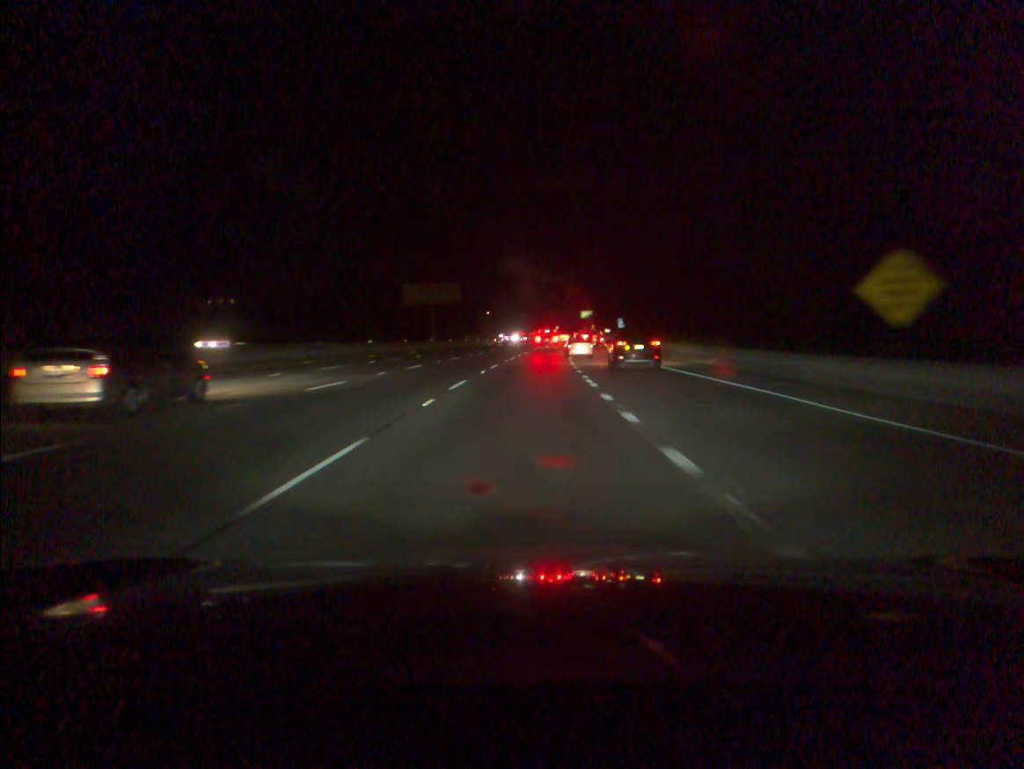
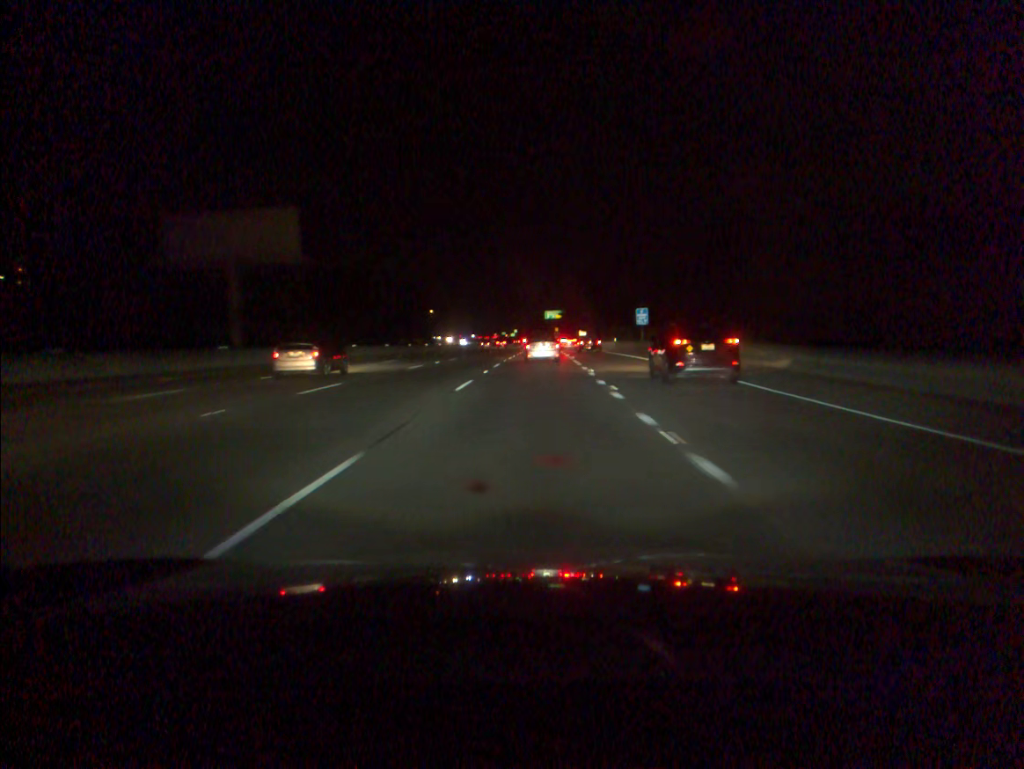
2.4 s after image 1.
(+1.6, +59.7) m; +3°
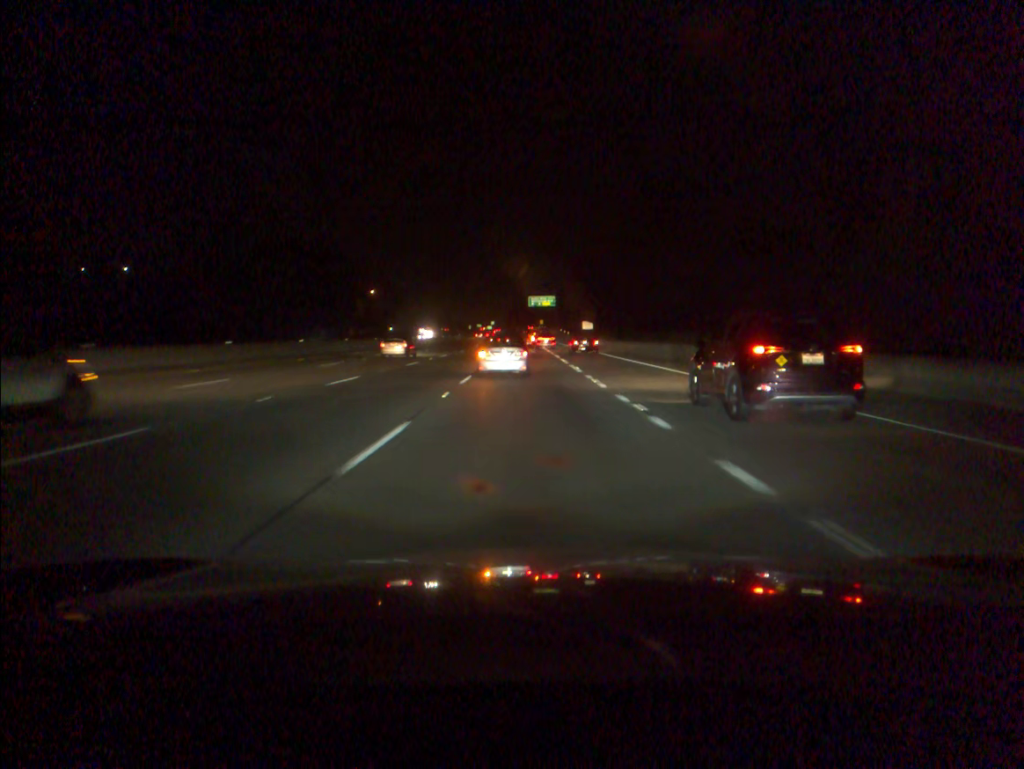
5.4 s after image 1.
(+1.3, +69.7) m; +1°
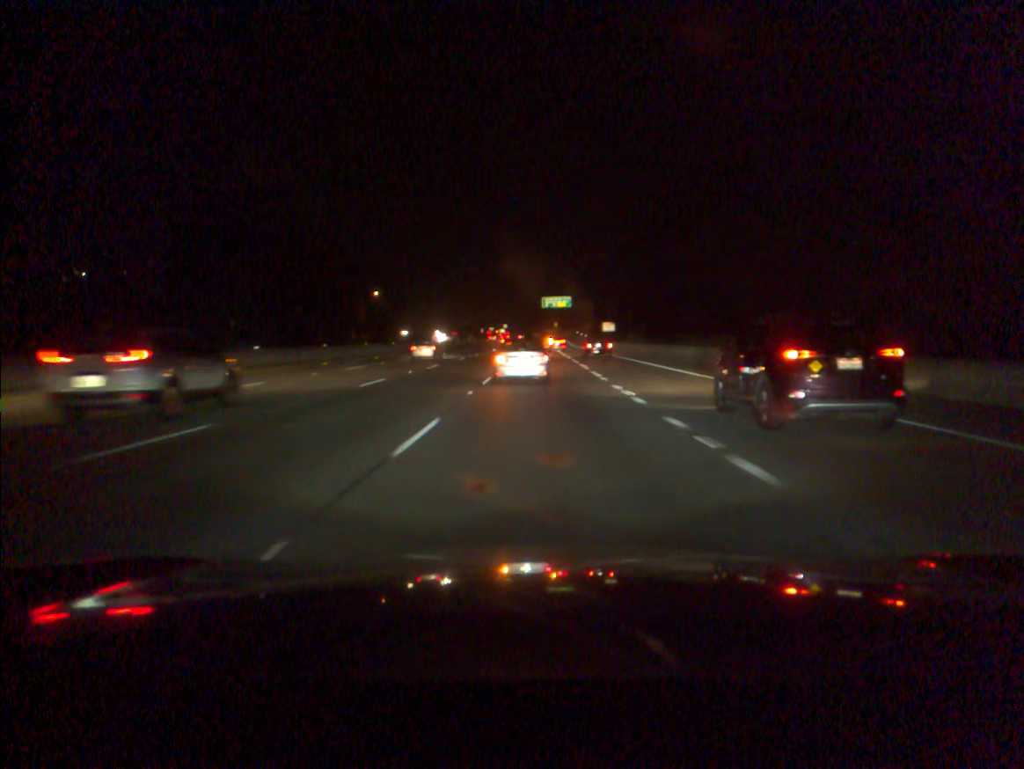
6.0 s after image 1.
(-0.1, +13.0) m; -1°
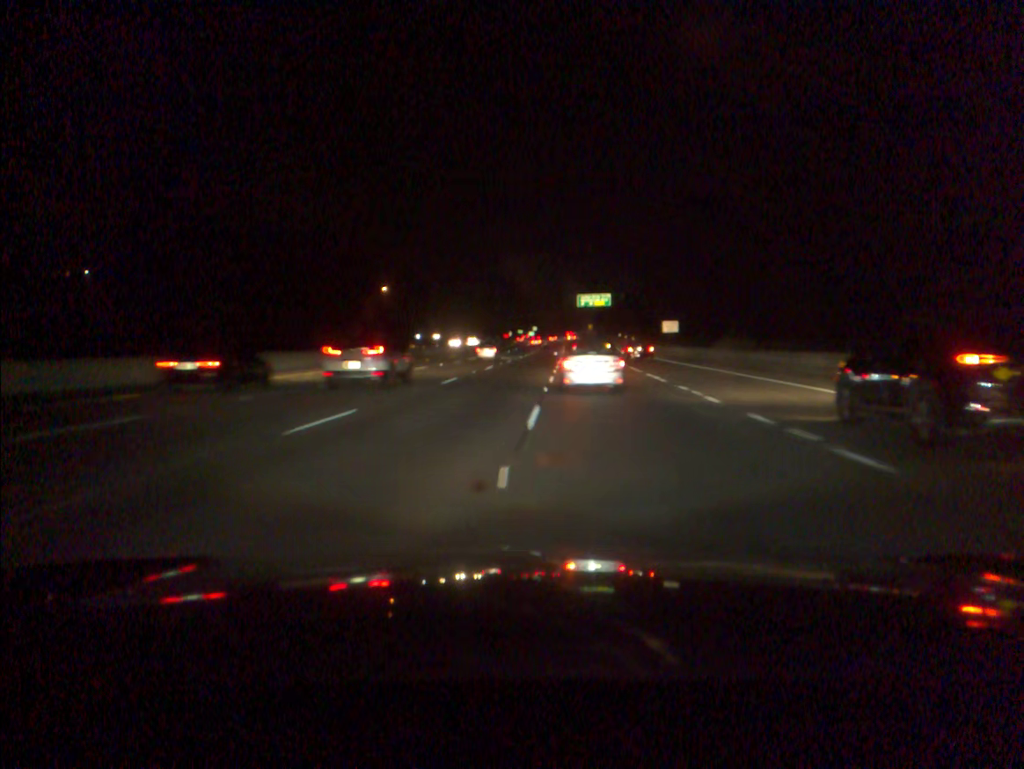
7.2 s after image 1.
(-0.6, +26.3) m; -2°
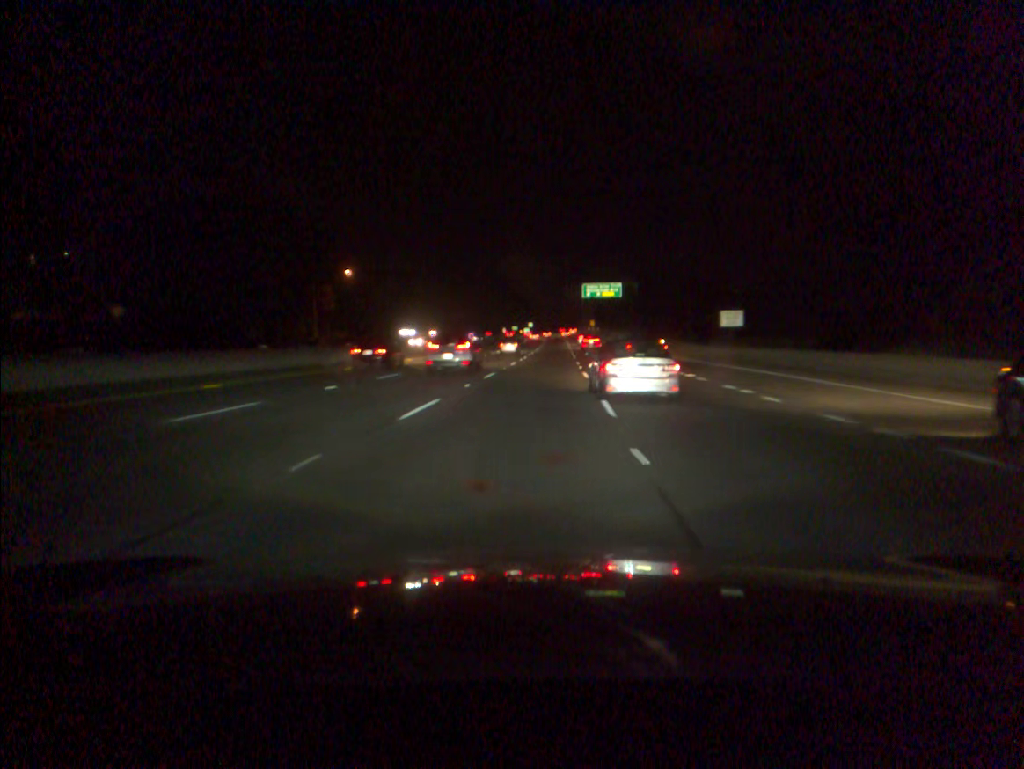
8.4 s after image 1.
(0.0, +27.2) m; 0°
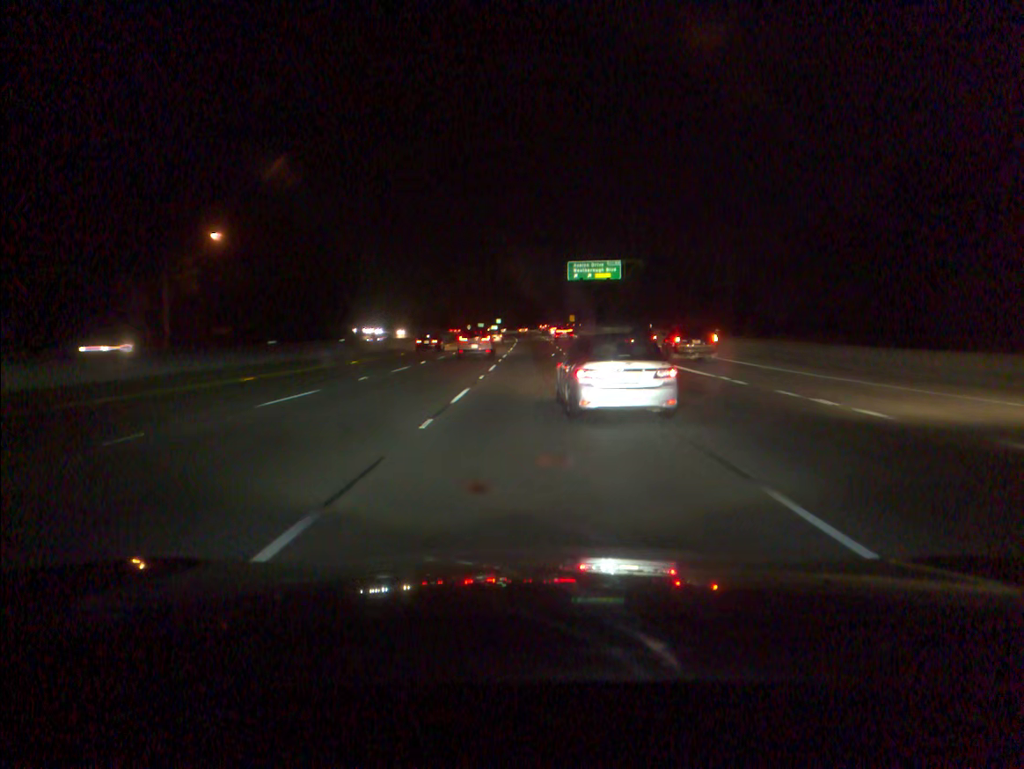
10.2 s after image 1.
(+0.9, +41.0) m; +2°
